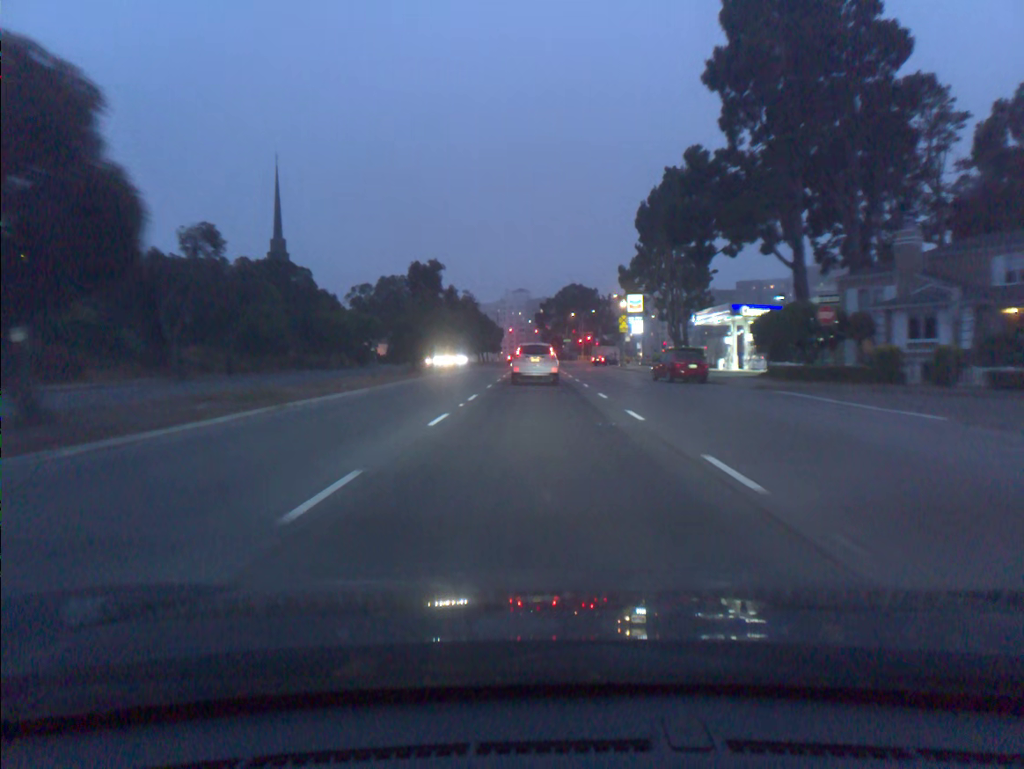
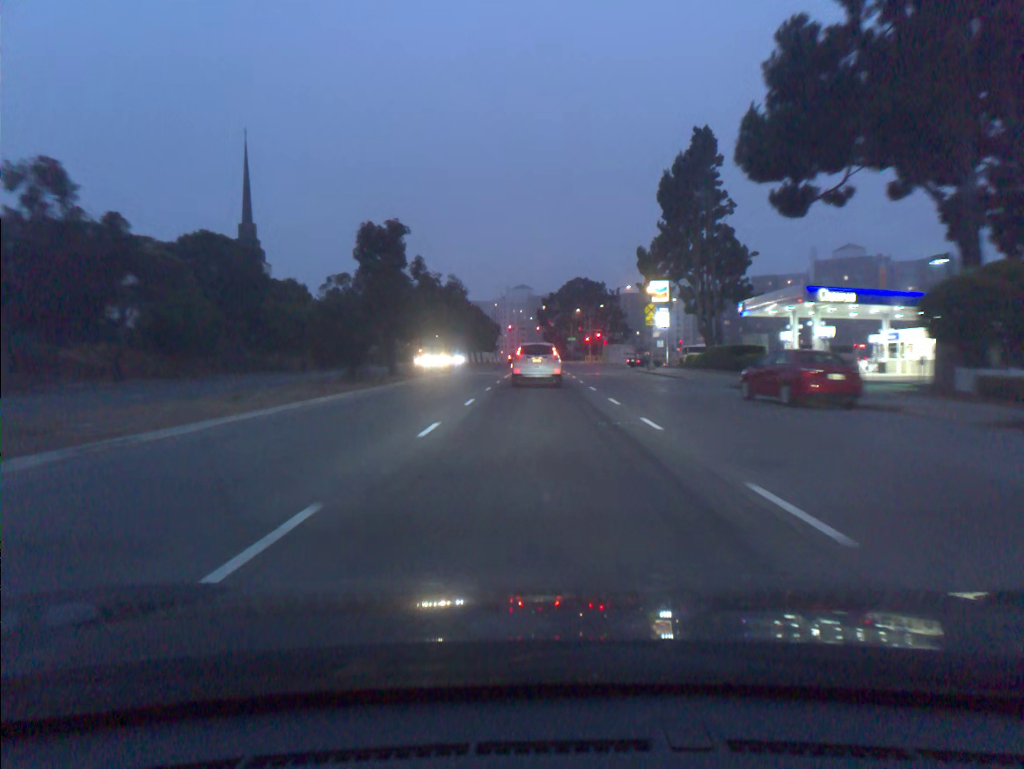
(0.0, +16.7) m; 0°
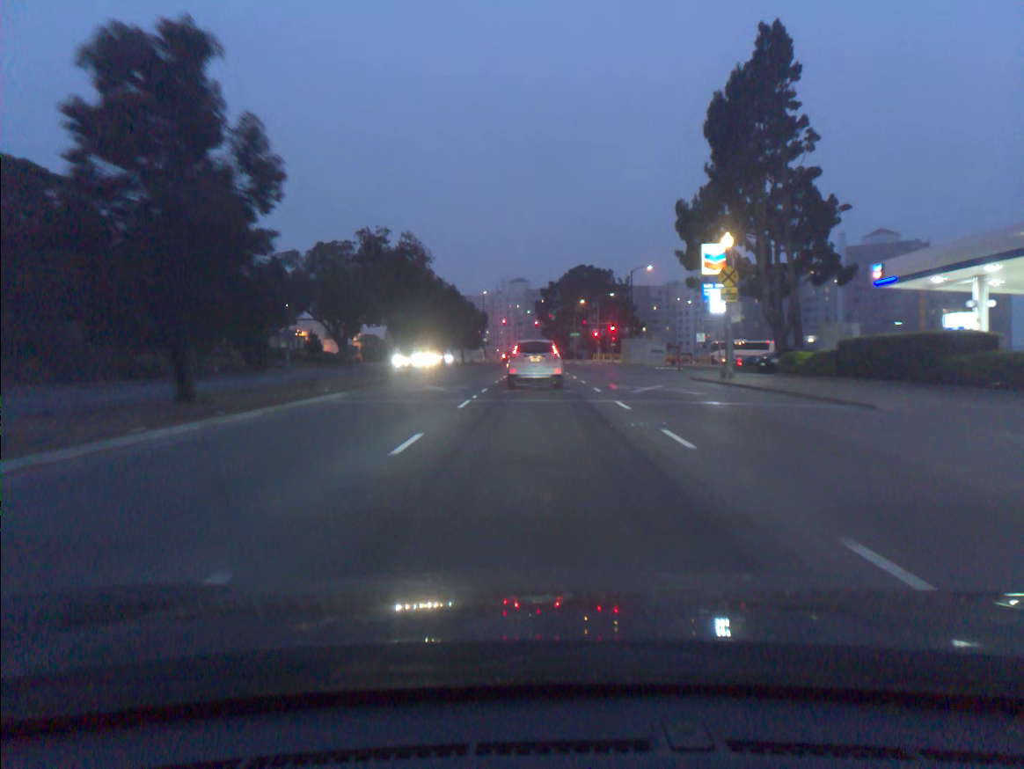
(0.0, +23.9) m; 0°
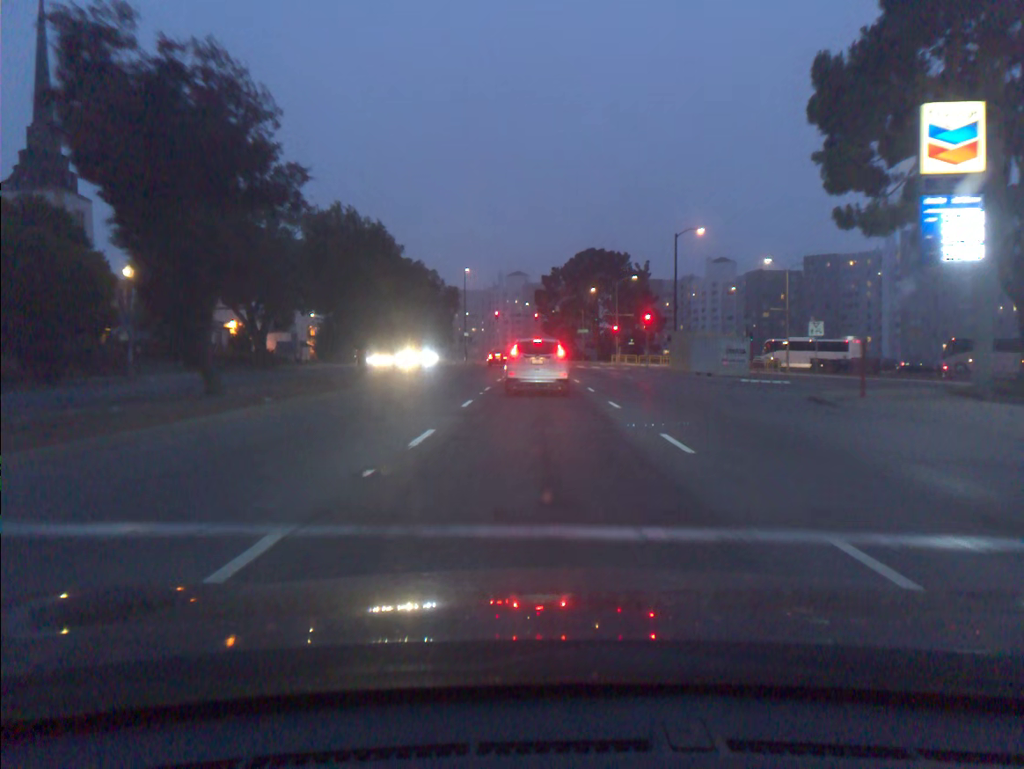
(0.0, +29.1) m; 0°
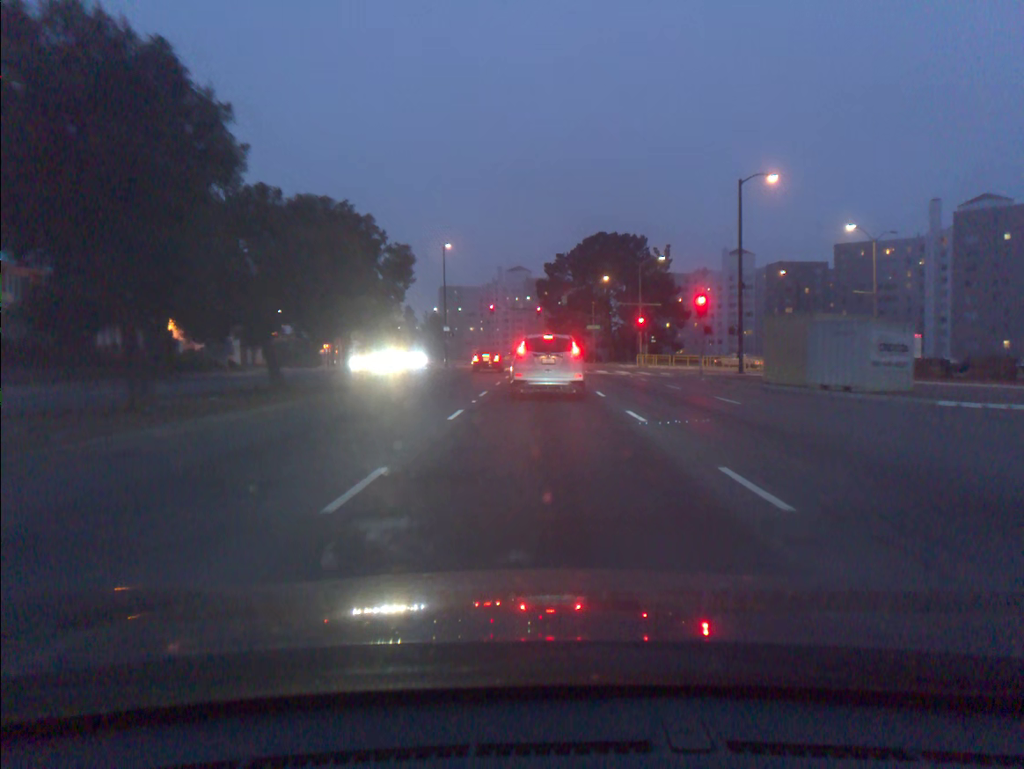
(-0.1, +19.3) m; 0°
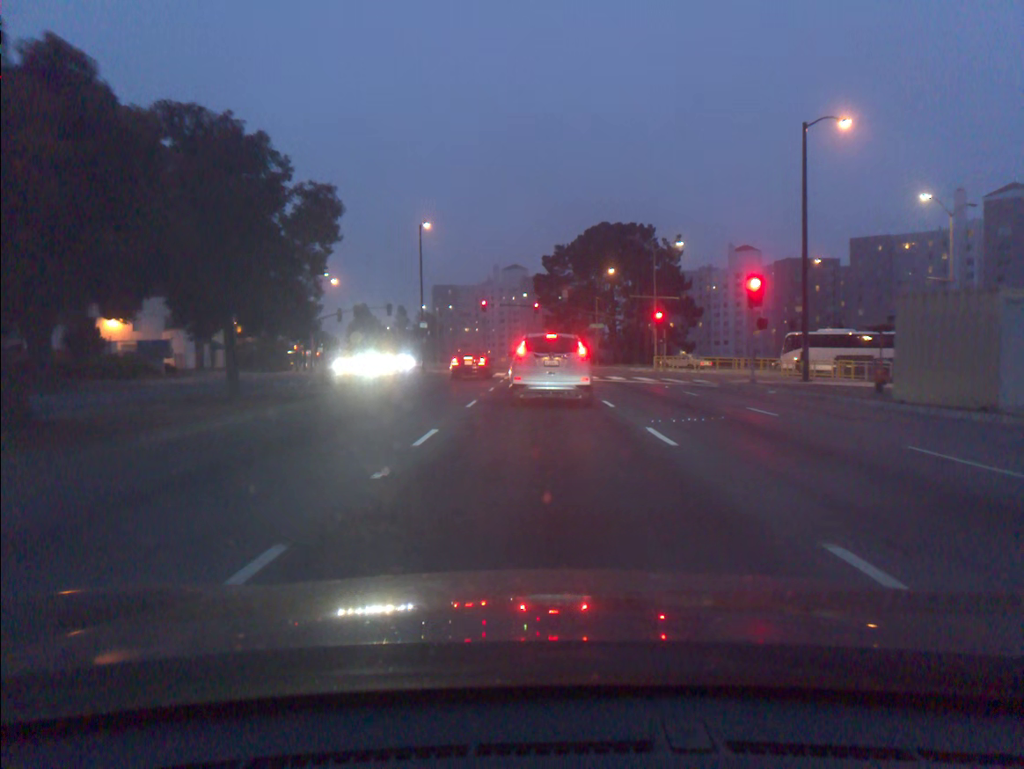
(0.0, +11.2) m; 0°
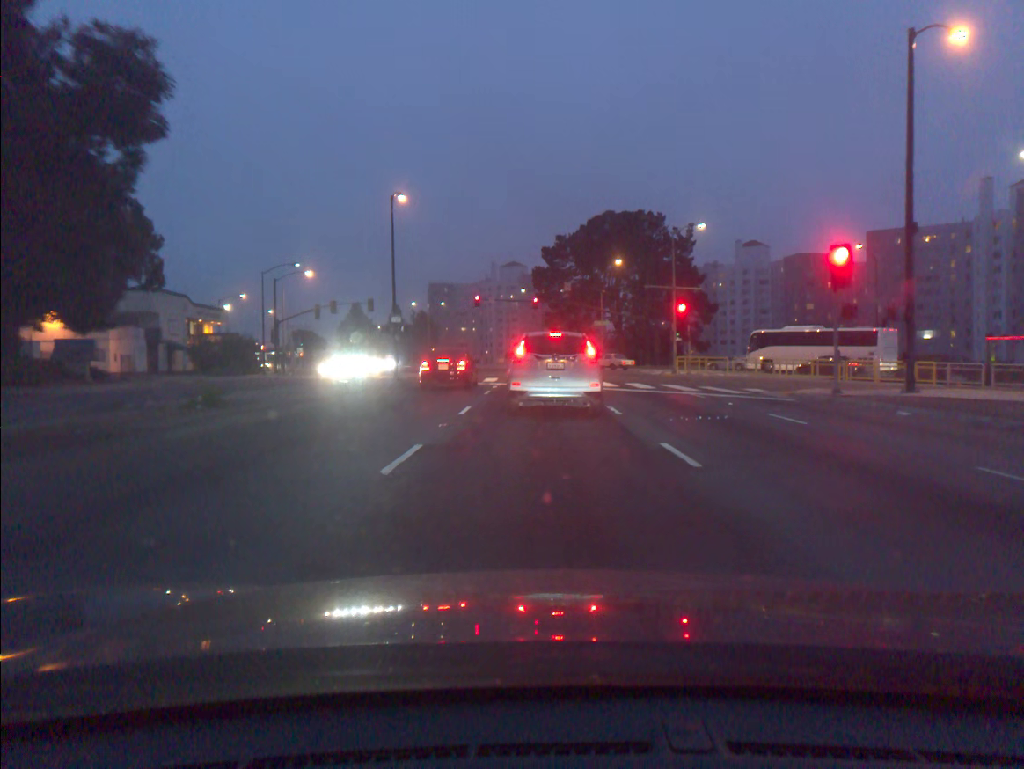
(0.0, +9.5) m; 0°
